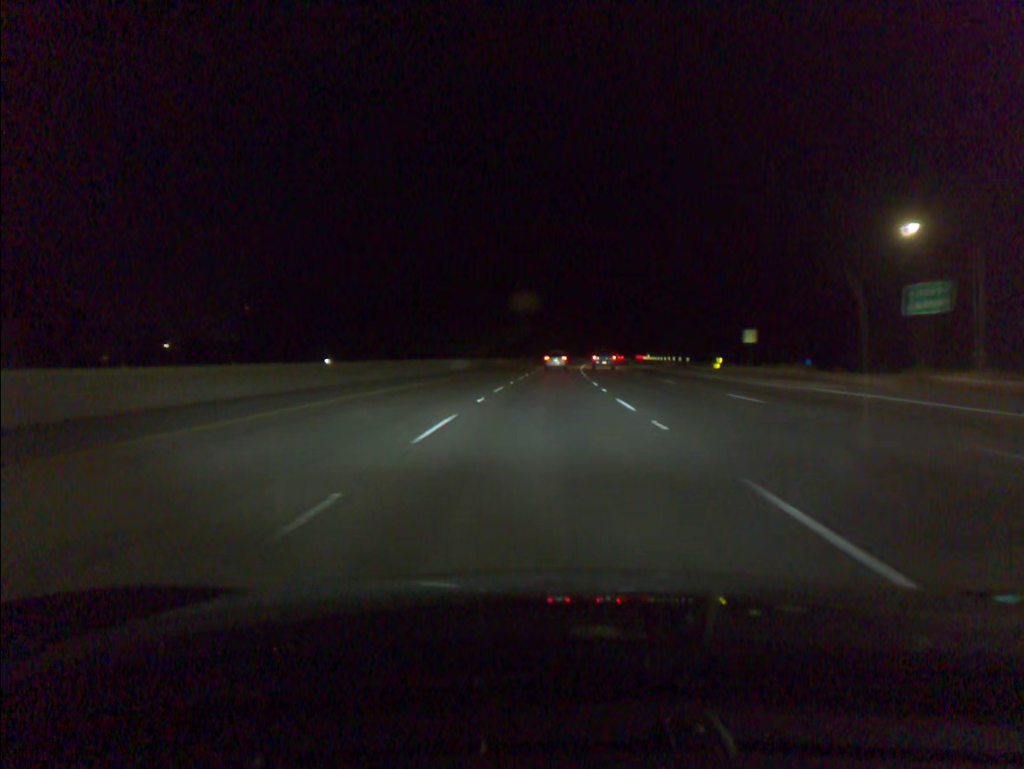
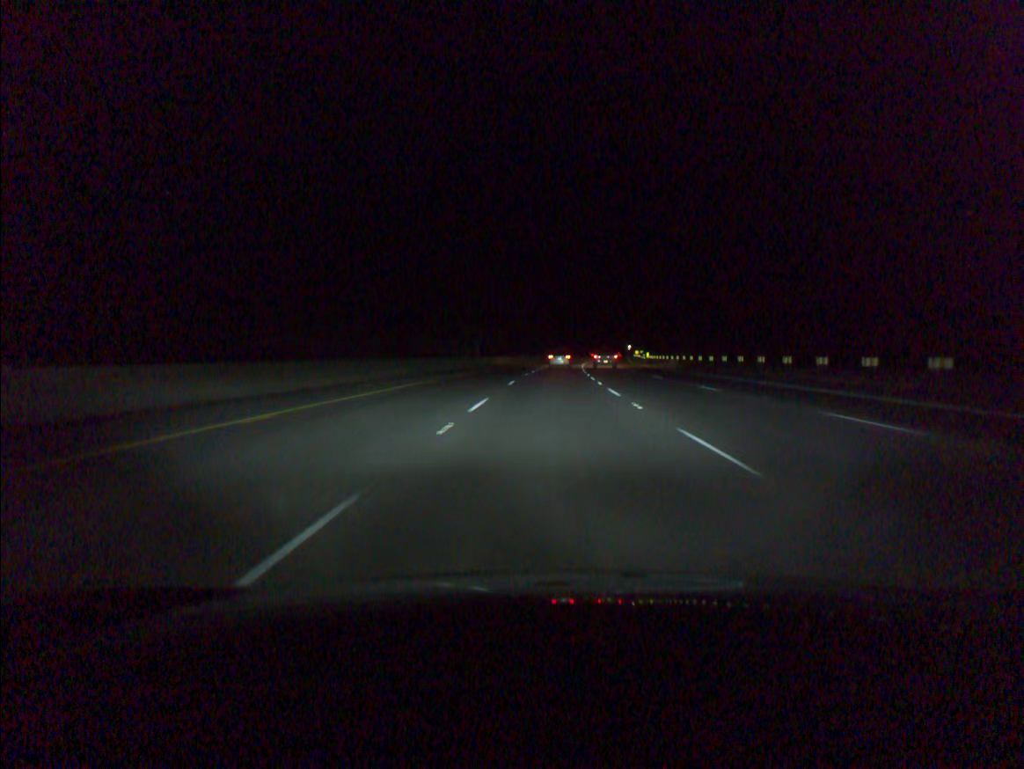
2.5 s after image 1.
(+2.2, +82.2) m; +3°
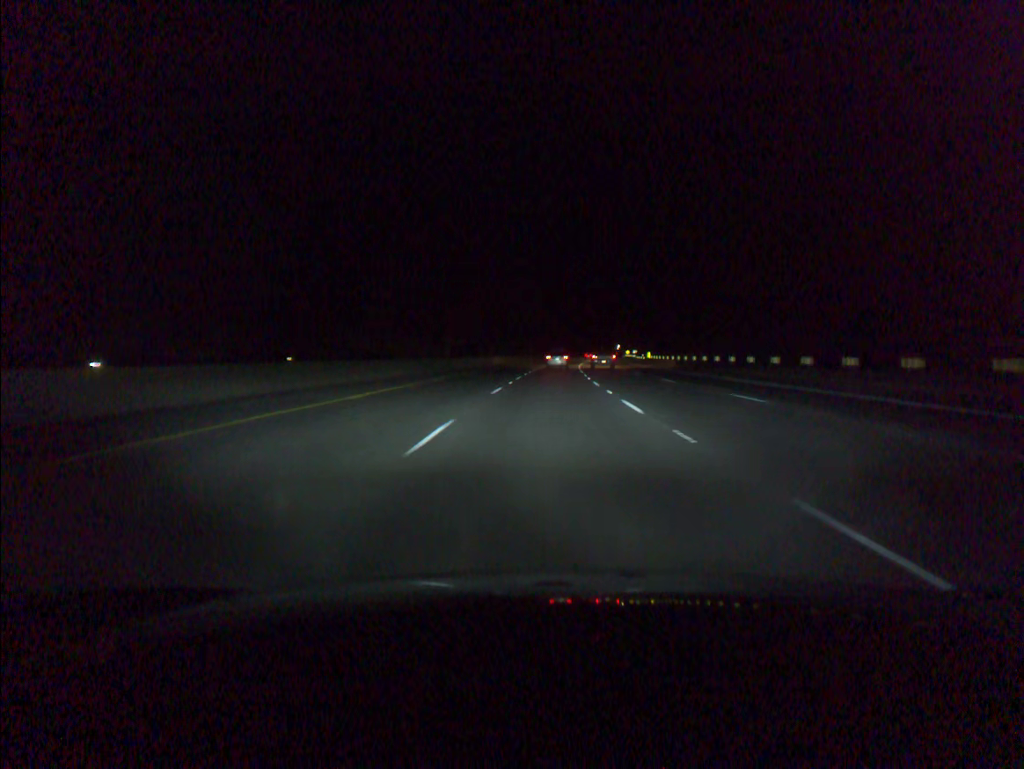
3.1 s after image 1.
(+0.2, +21.2) m; +1°
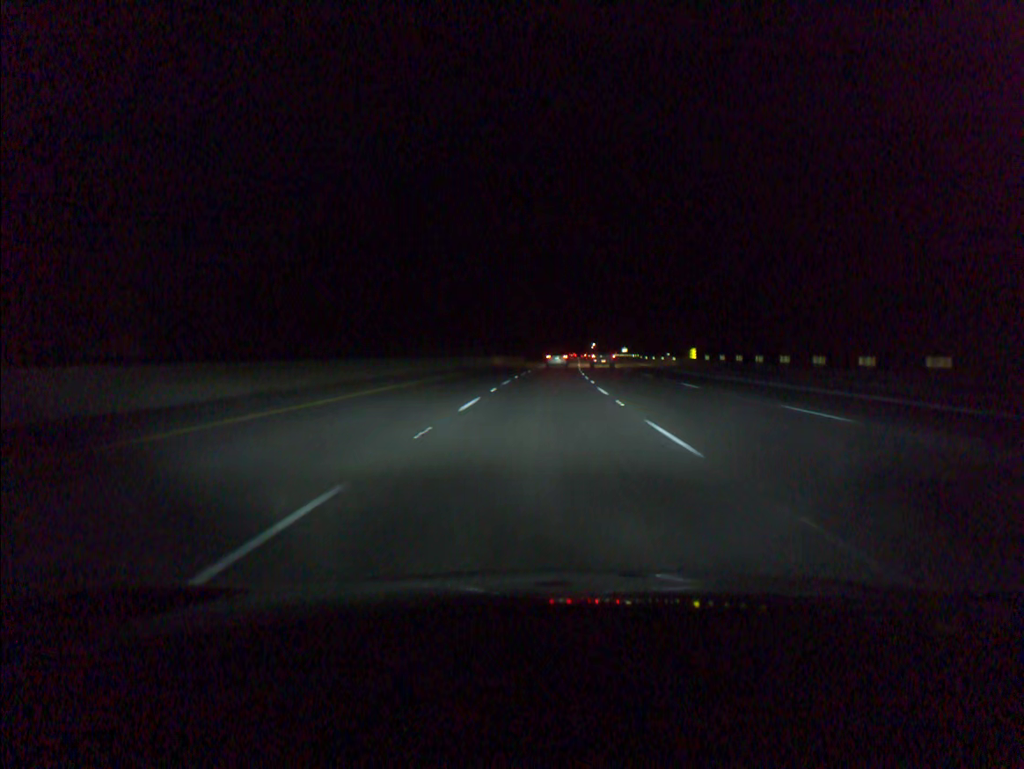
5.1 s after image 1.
(+1.4, +65.3) m; +2°
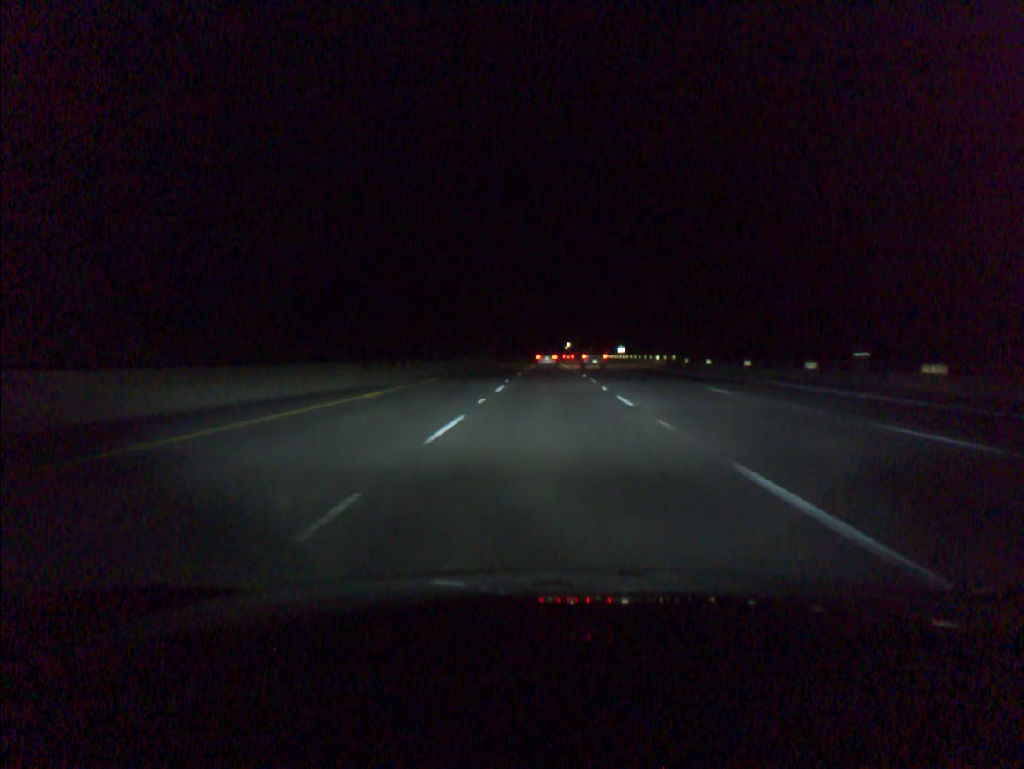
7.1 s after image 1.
(+1.2, +64.0) m; +2°
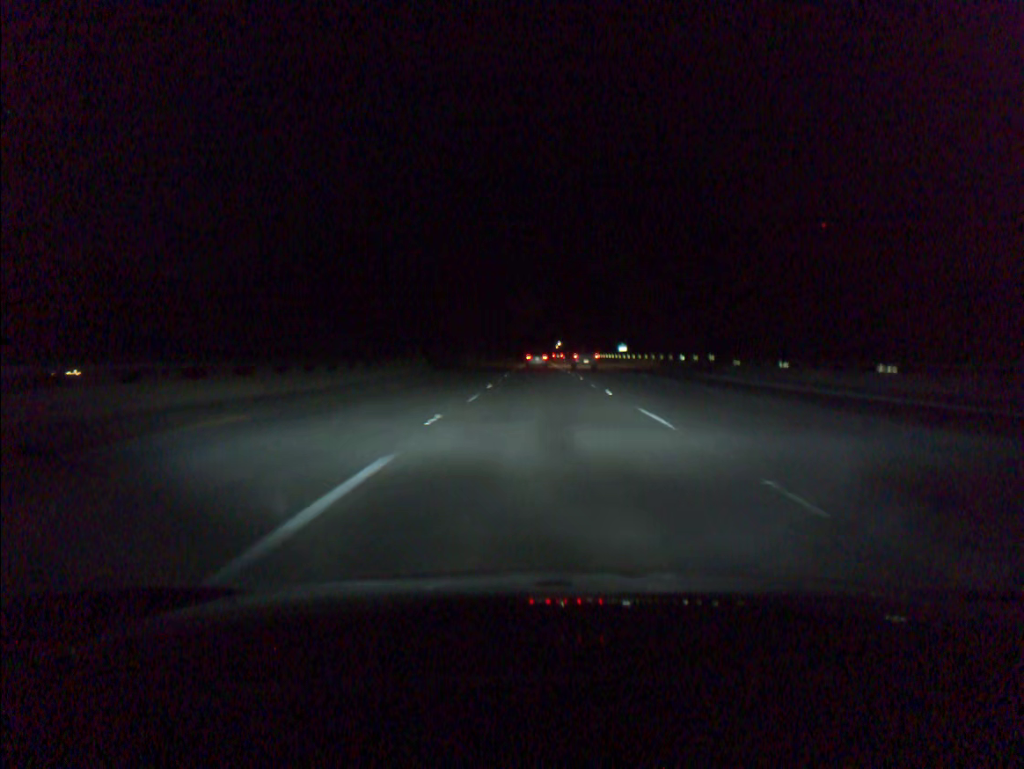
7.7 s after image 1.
(+0.1, +21.4) m; +1°
